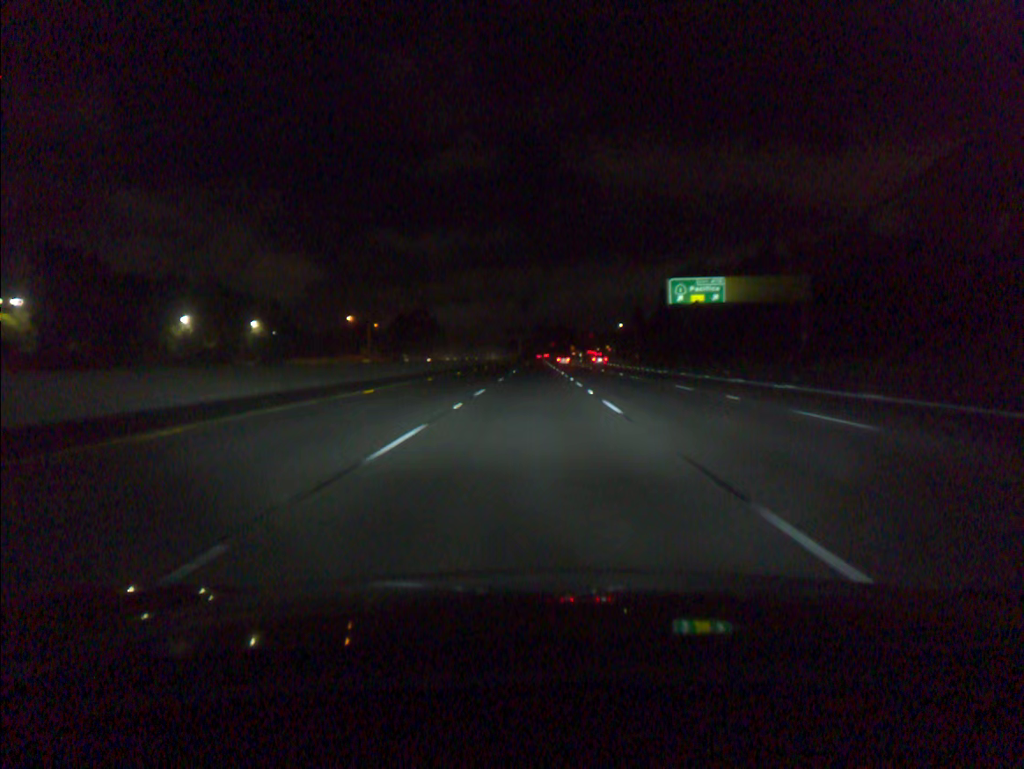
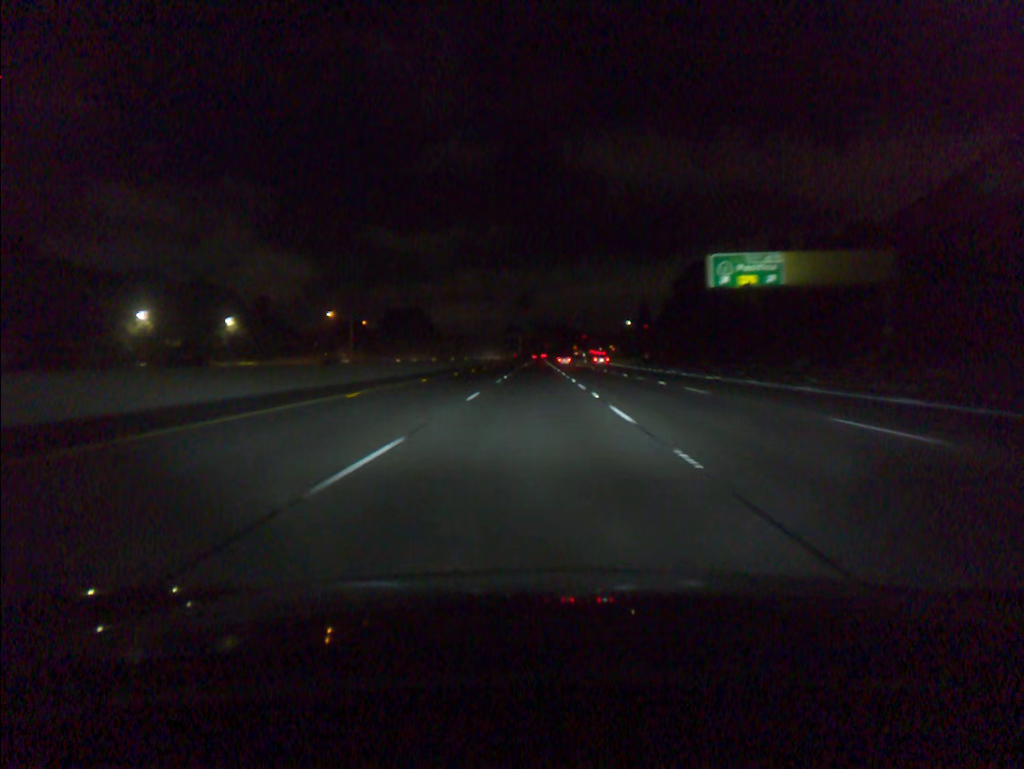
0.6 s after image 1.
(0.0, +16.9) m; 0°
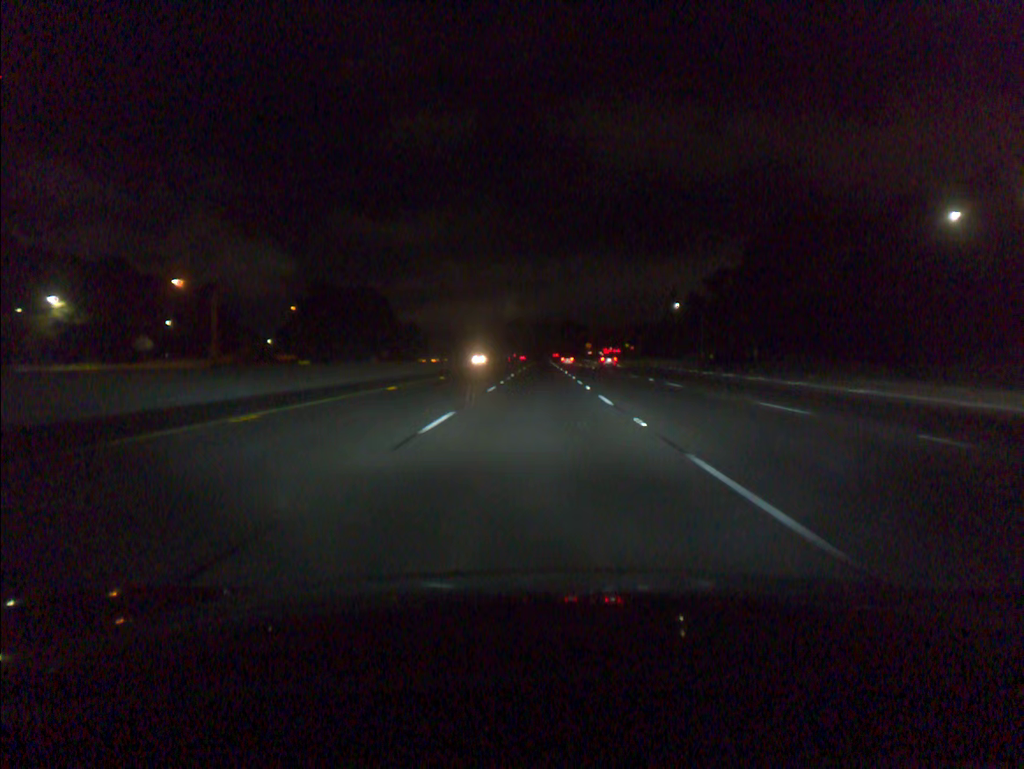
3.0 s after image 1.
(-0.1, +67.7) m; 0°
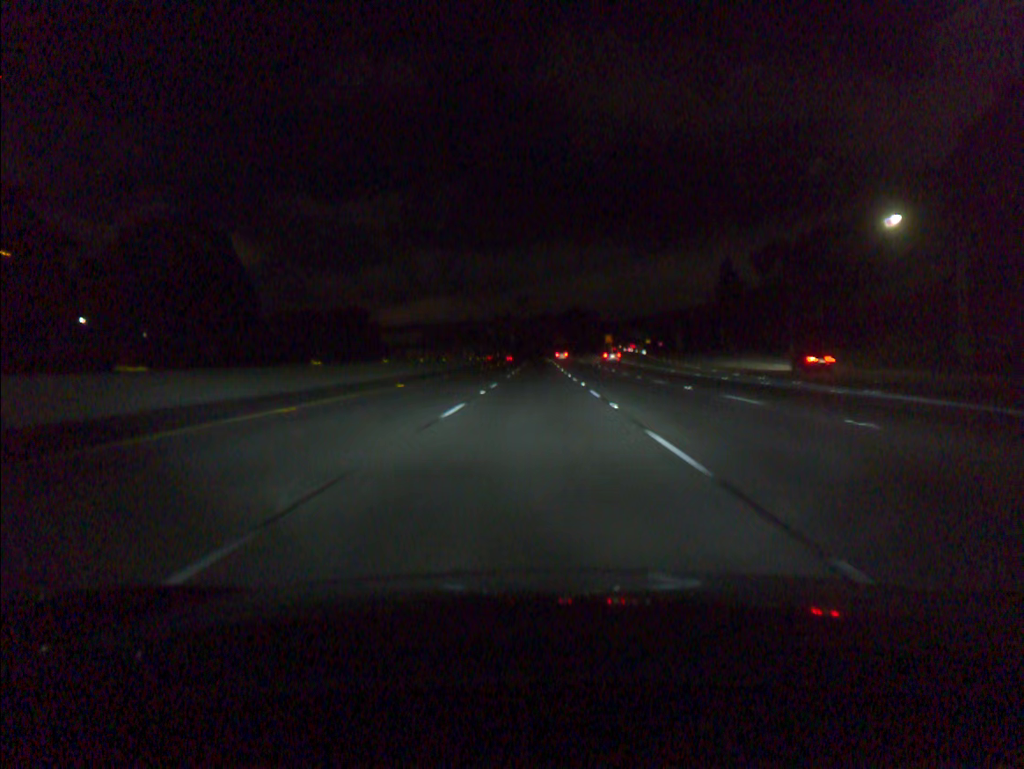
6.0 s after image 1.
(+0.3, +84.7) m; 0°
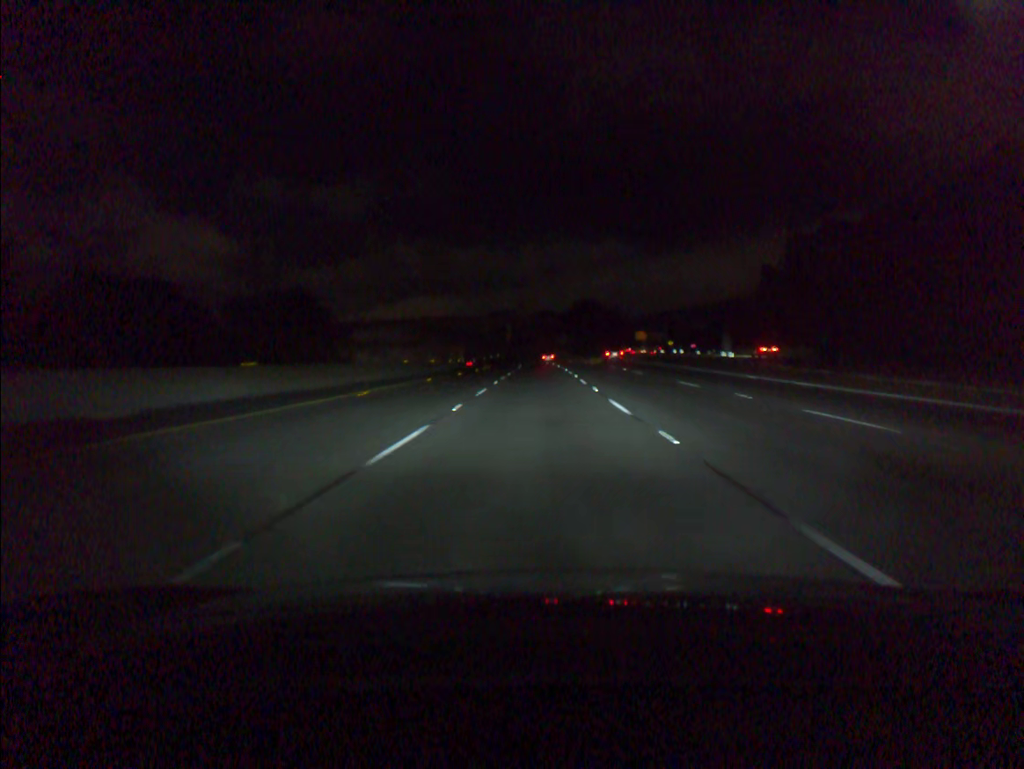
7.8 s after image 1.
(0.0, +50.8) m; 0°
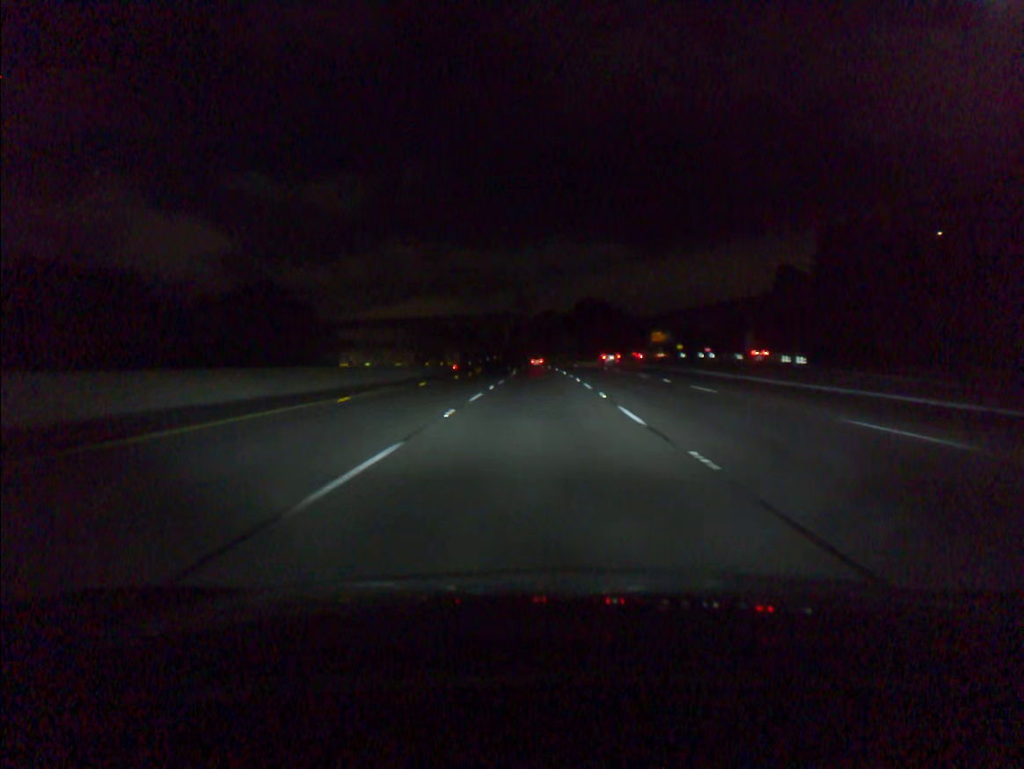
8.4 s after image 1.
(0.0, +16.9) m; 0°
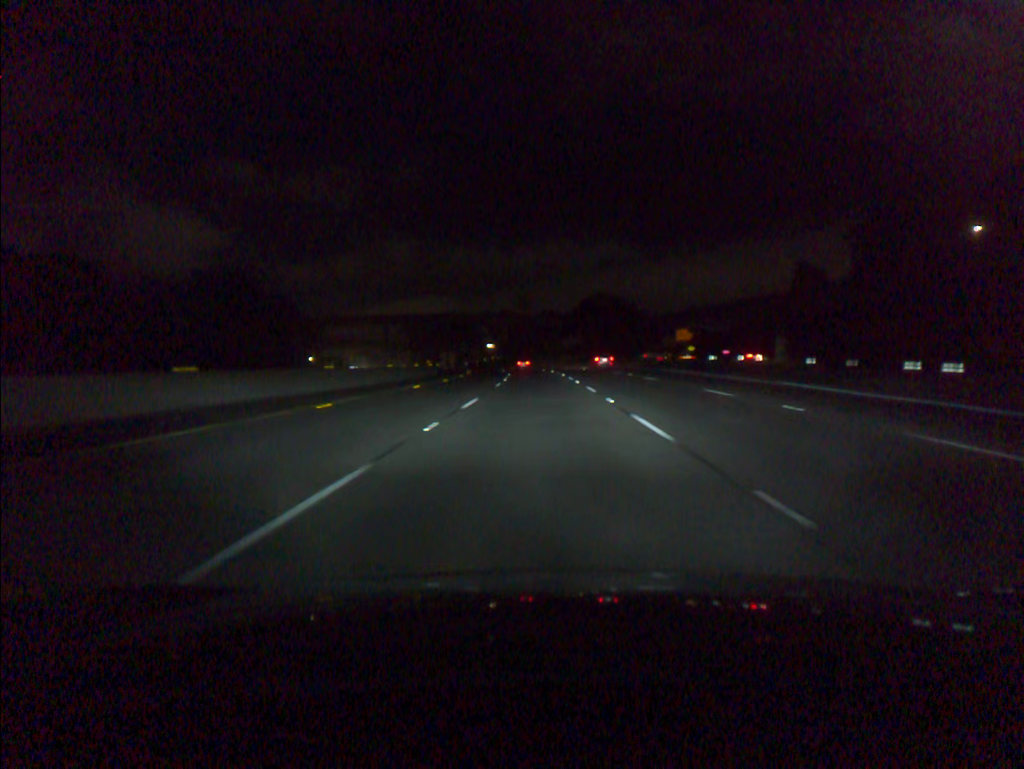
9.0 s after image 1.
(0.0, +16.9) m; 0°
